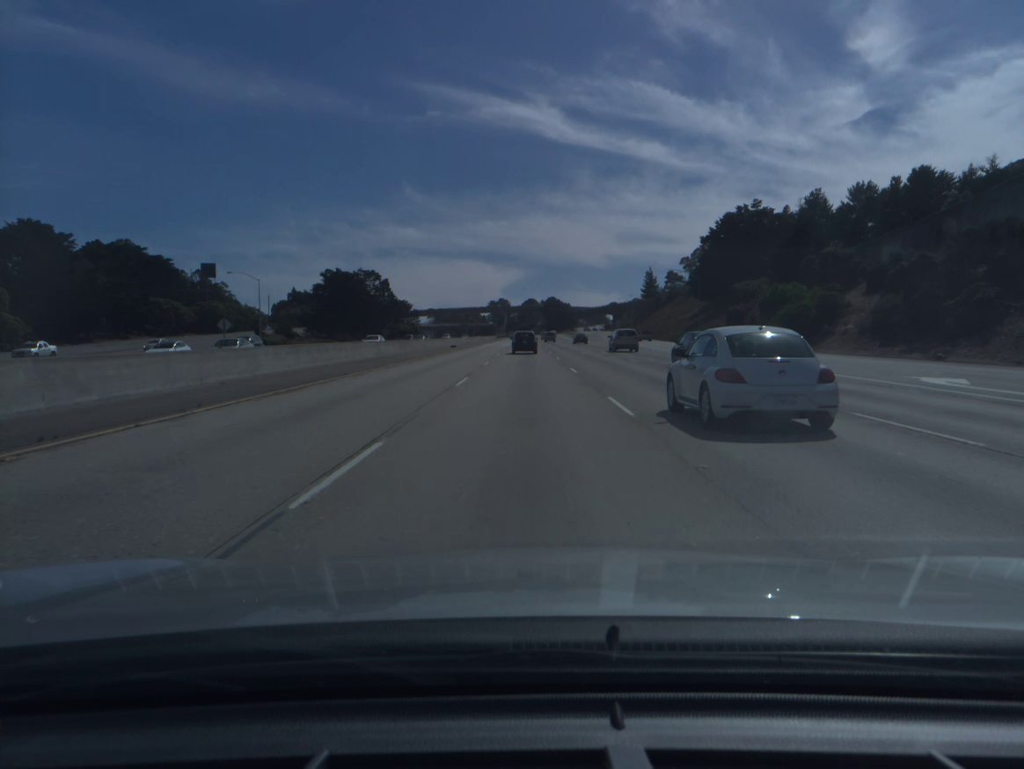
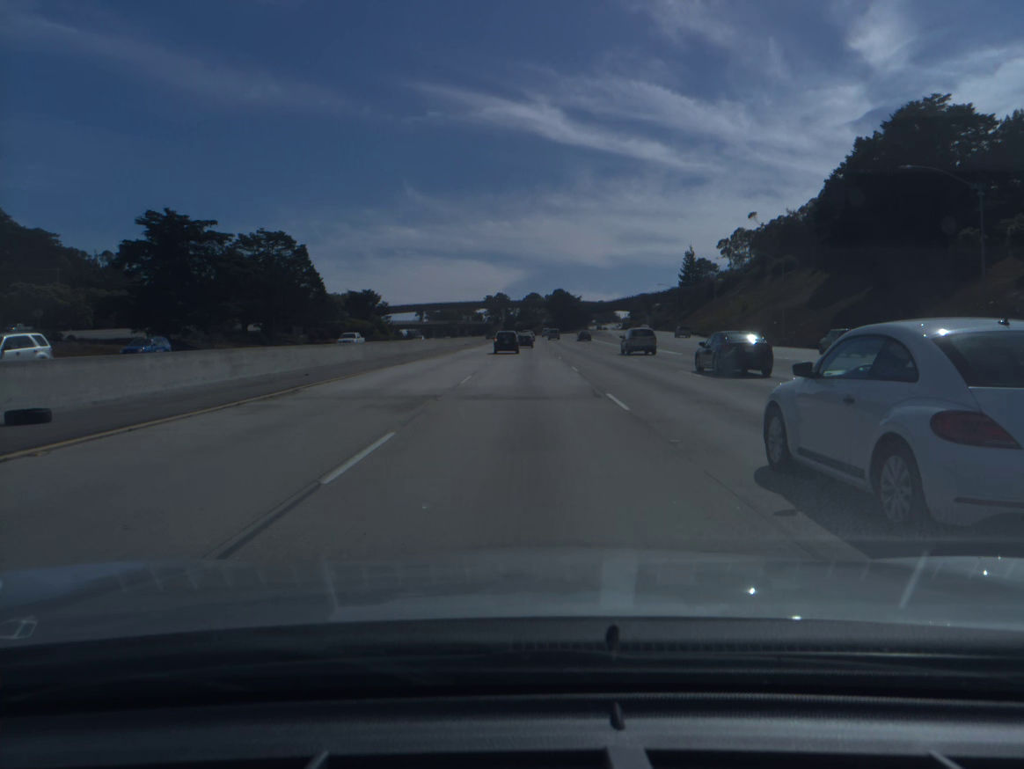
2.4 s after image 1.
(0.0, +72.2) m; 0°
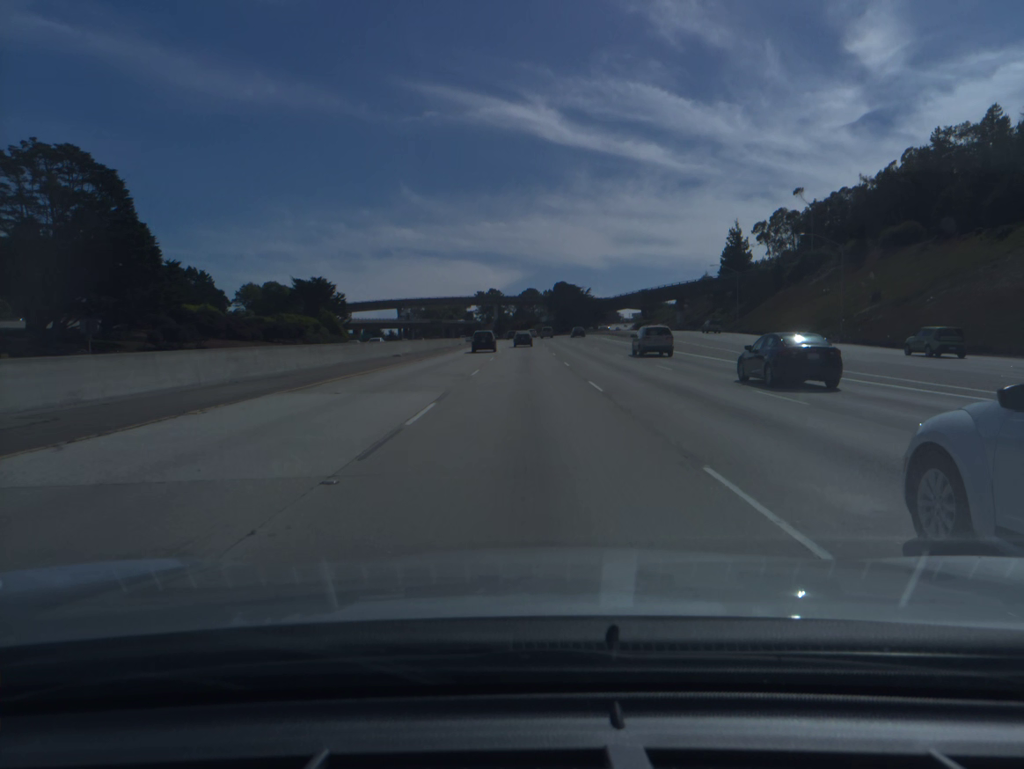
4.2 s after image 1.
(+0.1, +53.7) m; 0°
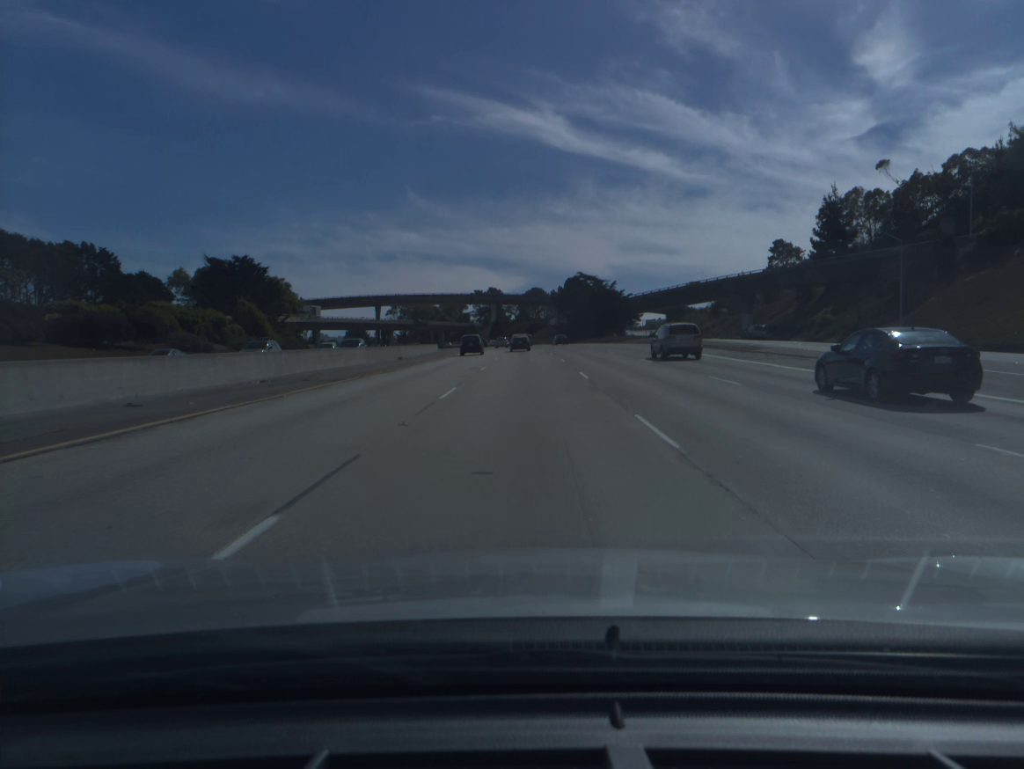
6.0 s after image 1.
(-0.1, +53.5) m; 0°
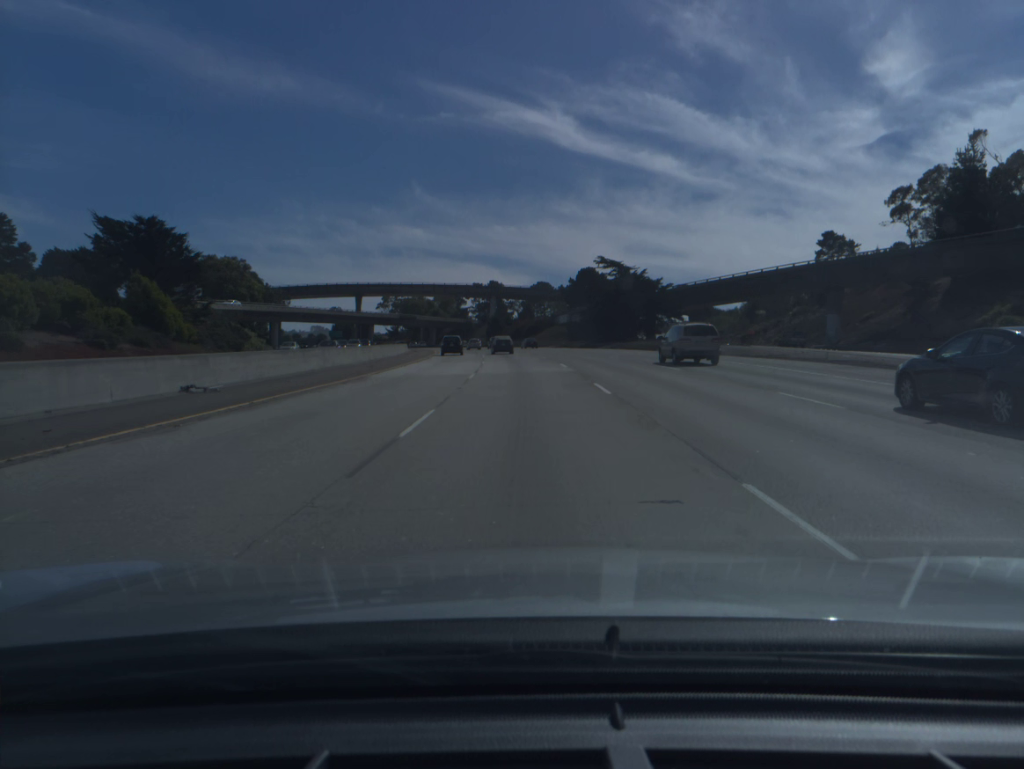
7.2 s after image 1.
(-0.1, +35.4) m; 0°
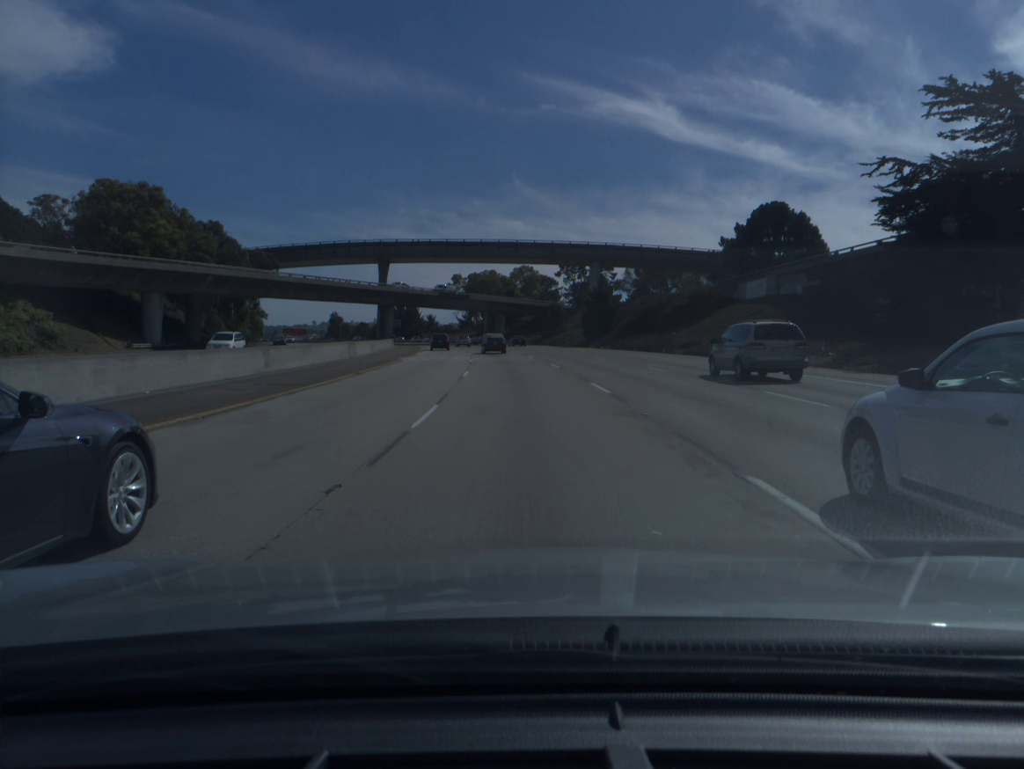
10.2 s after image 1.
(-3.9, +86.7) m; -7°
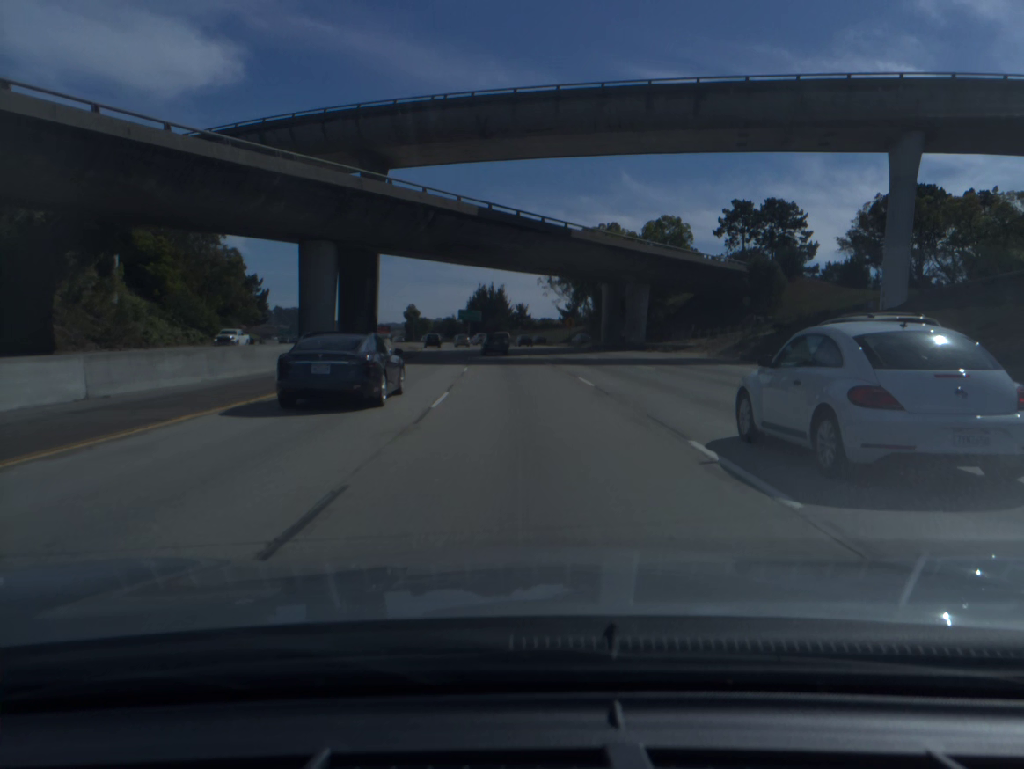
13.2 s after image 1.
(-5.4, +84.9) m; -8°
